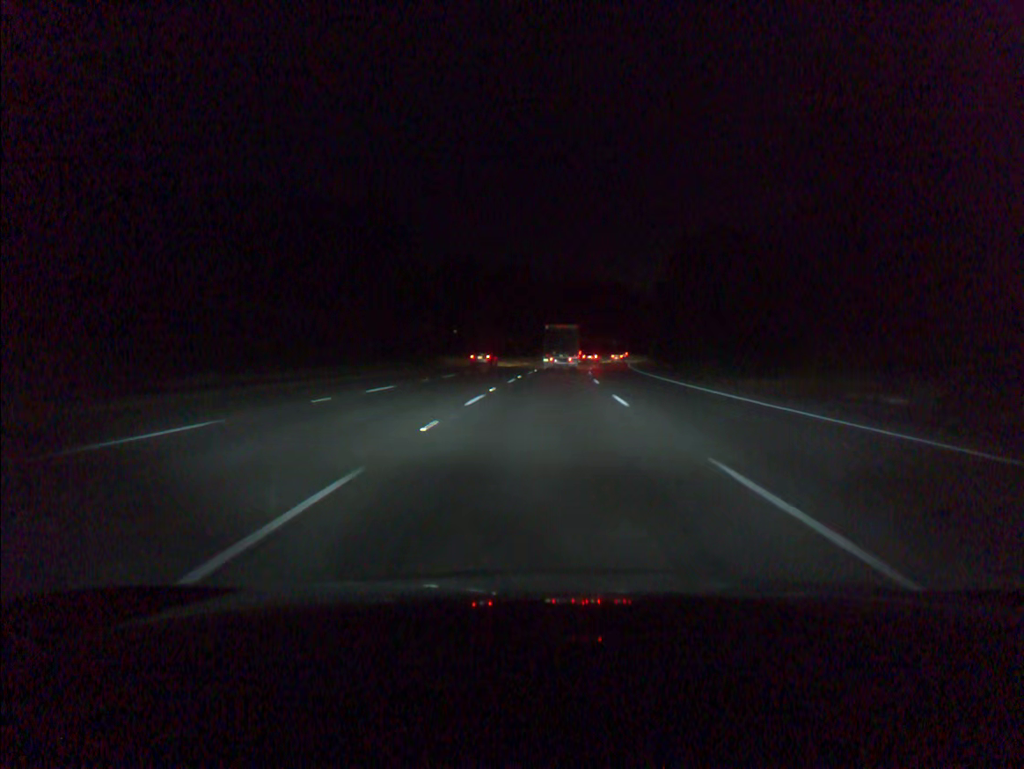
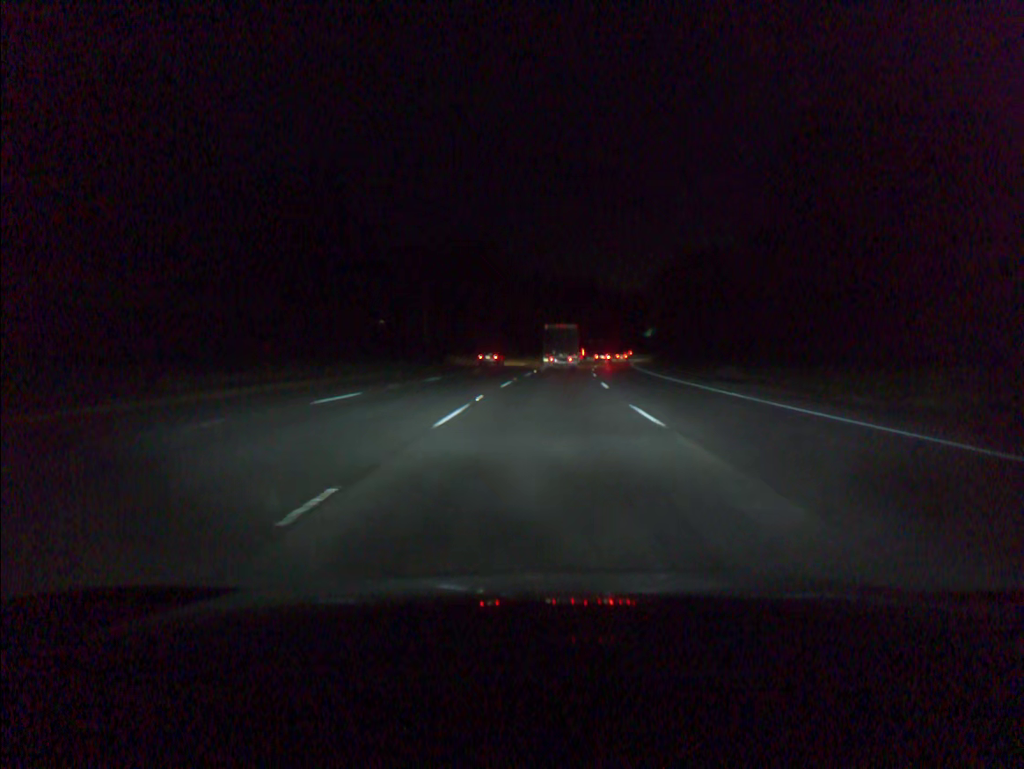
(+0.7, +34.3) m; +2°
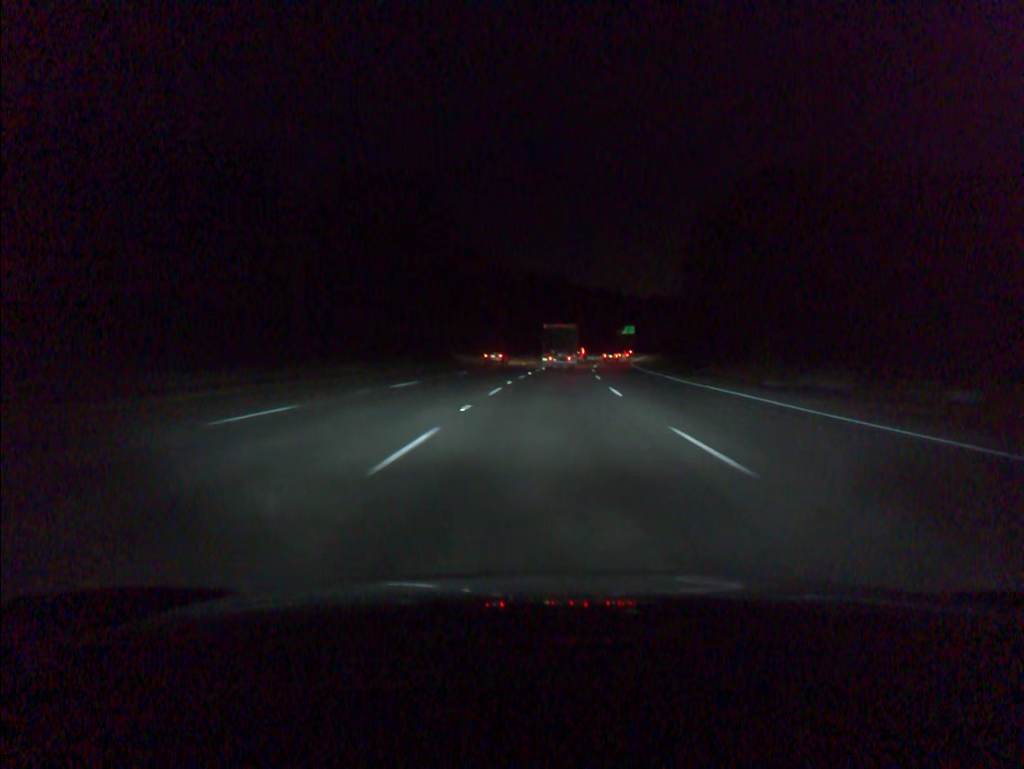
(+0.8, +34.3) m; +3°
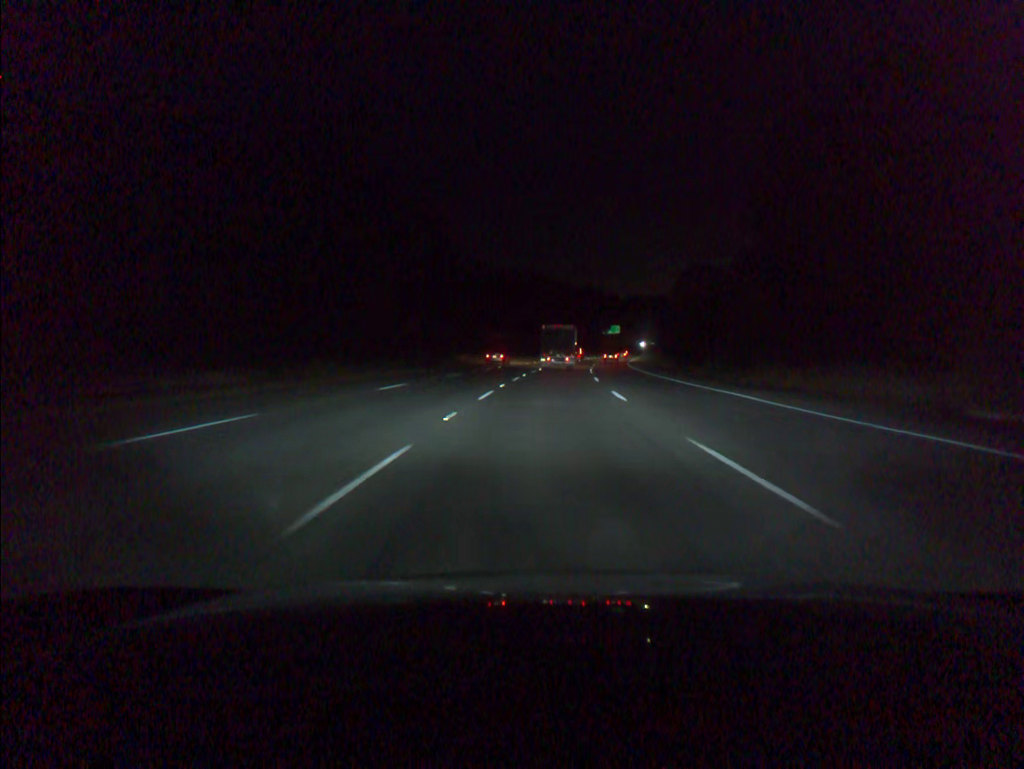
(+0.2, +16.8) m; +1°
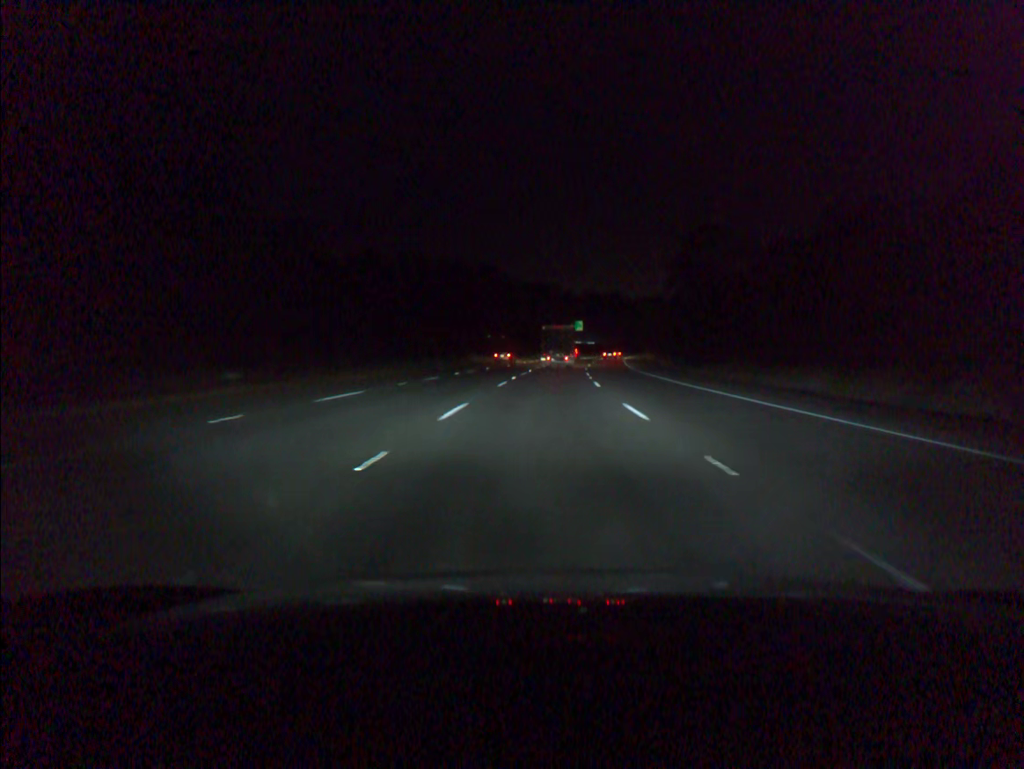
(+1.7, +49.6) m; +4°
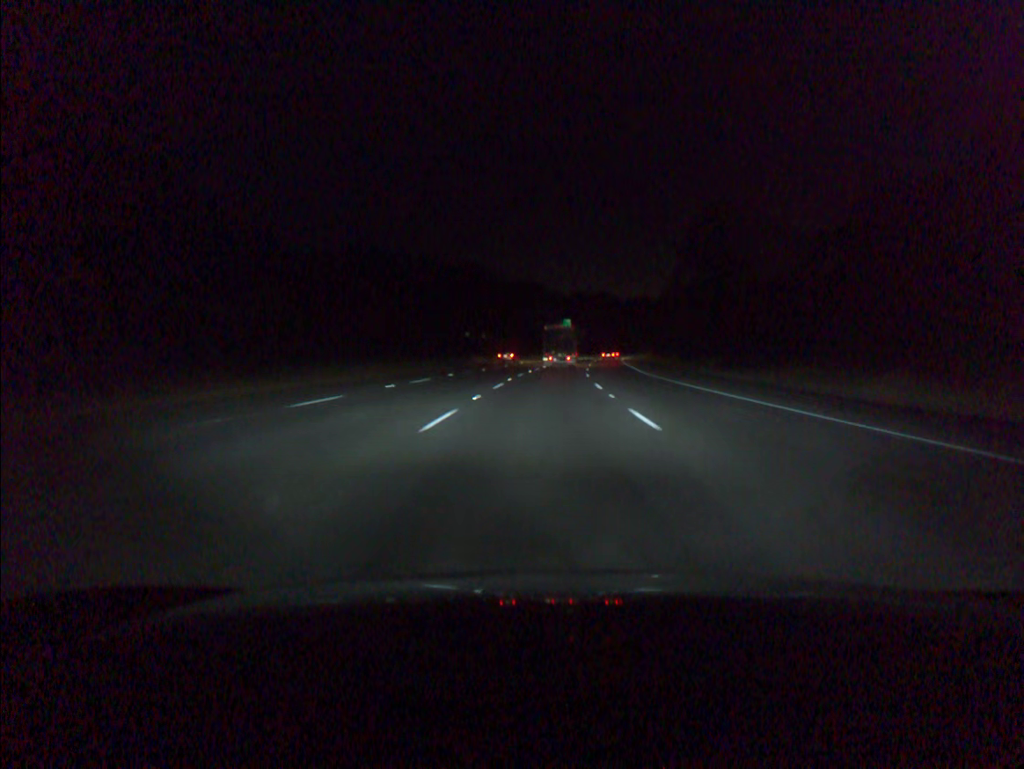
(+0.1, +16.5) m; +1°
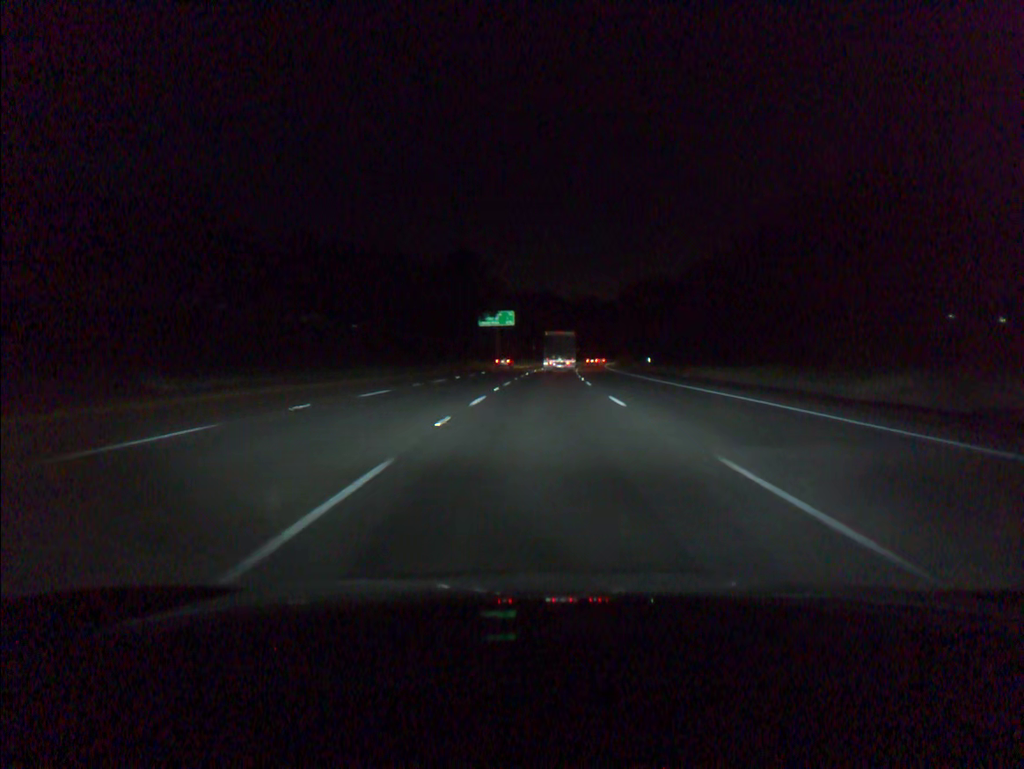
(+2.5, +66.2) m; +4°
